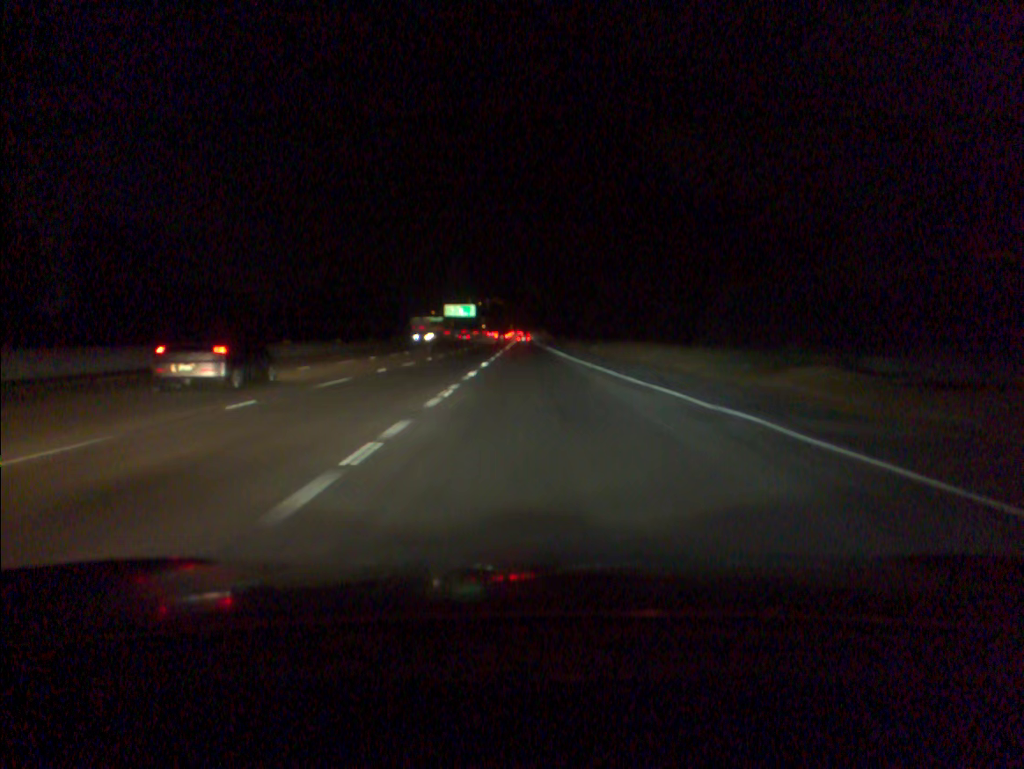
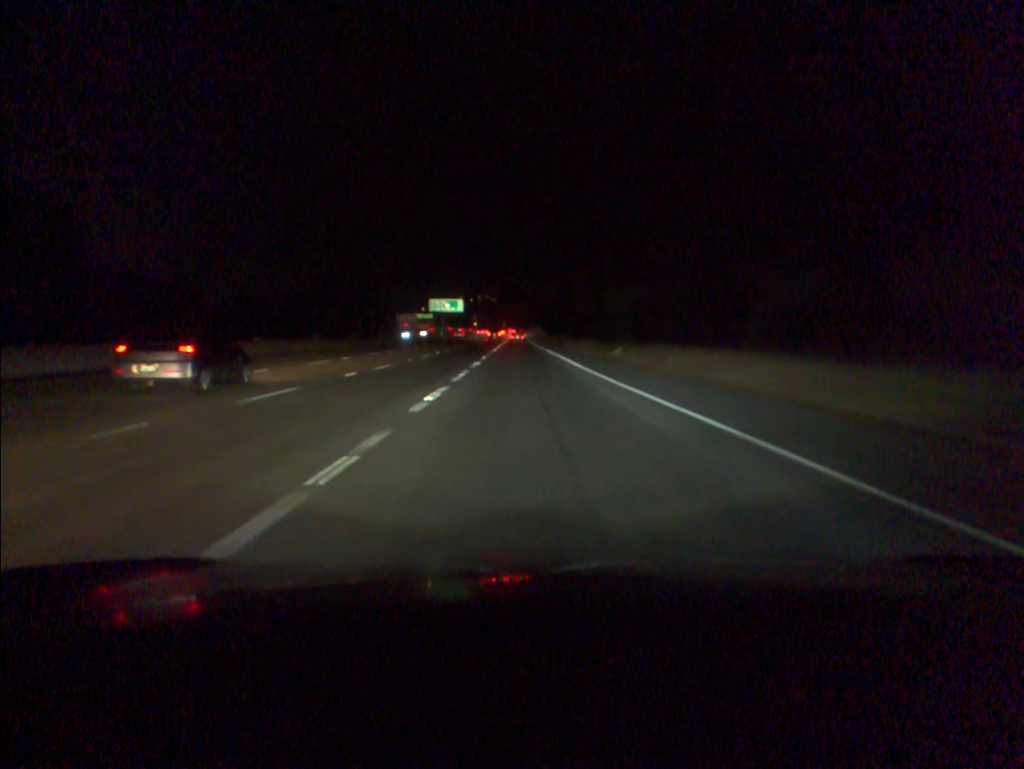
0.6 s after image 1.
(+0.1, +19.1) m; +1°
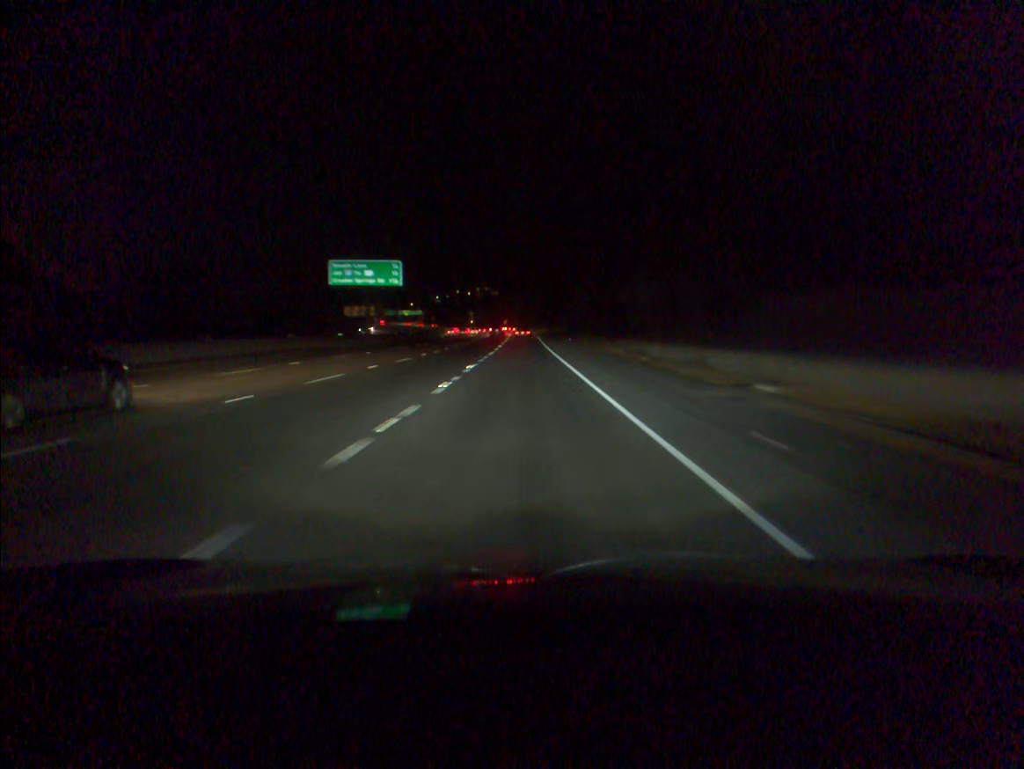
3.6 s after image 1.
(-0.2, +95.3) m; 0°
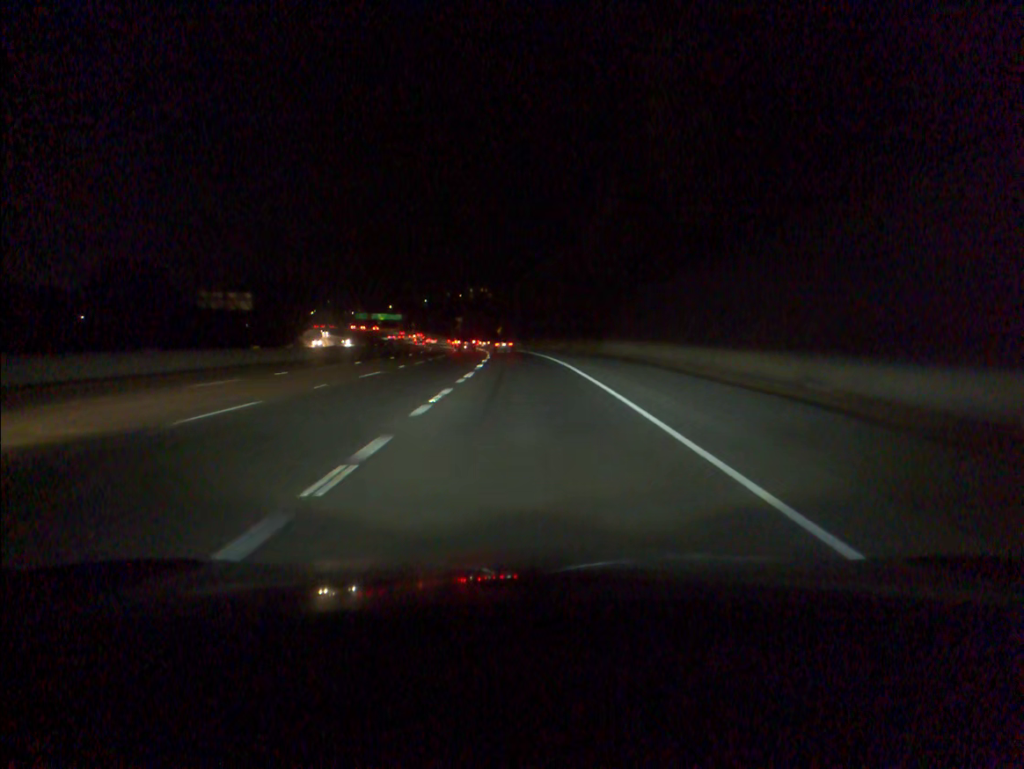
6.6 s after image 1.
(0.0, +93.7) m; 0°
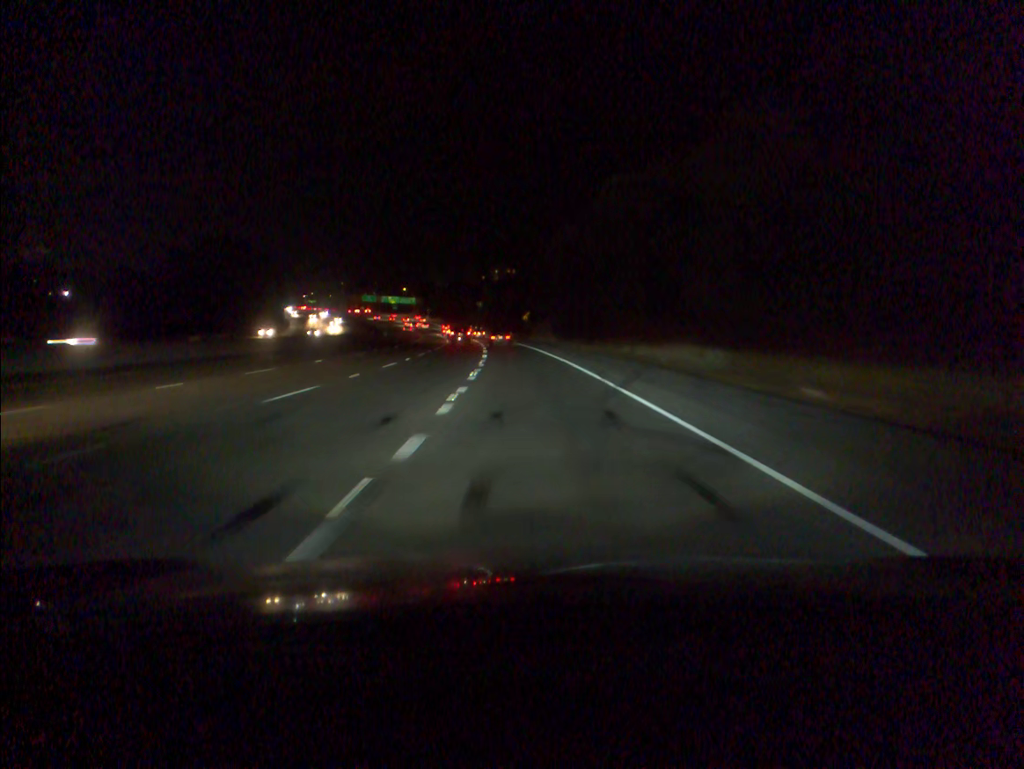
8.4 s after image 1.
(-0.8, +54.1) m; -2°
